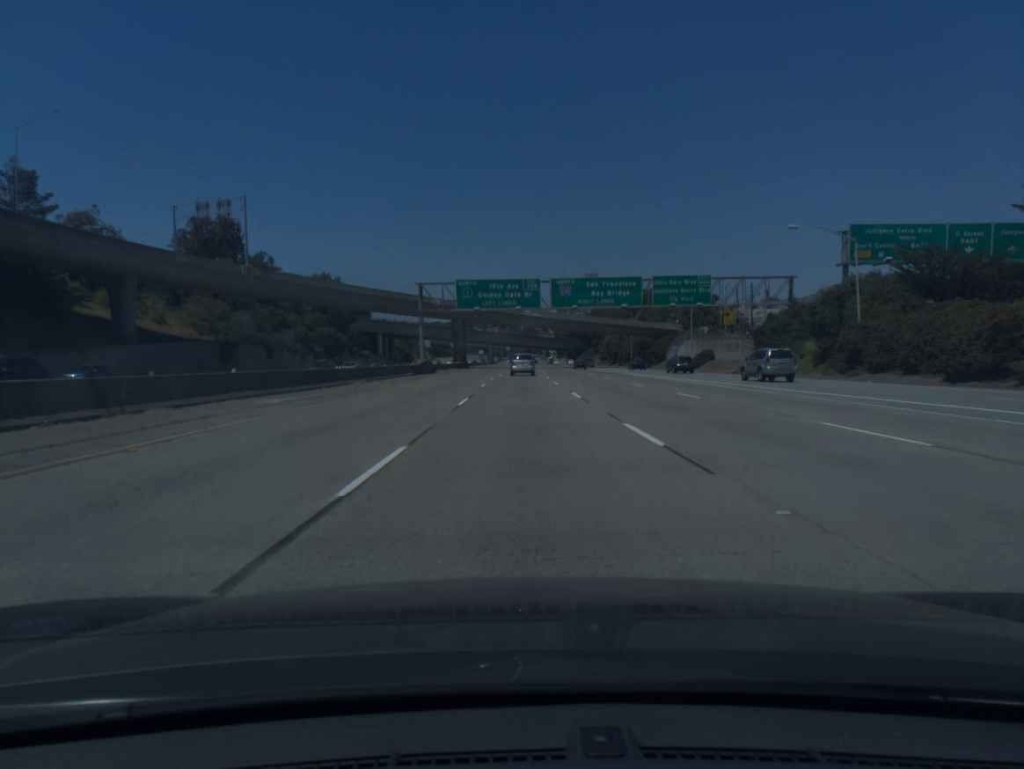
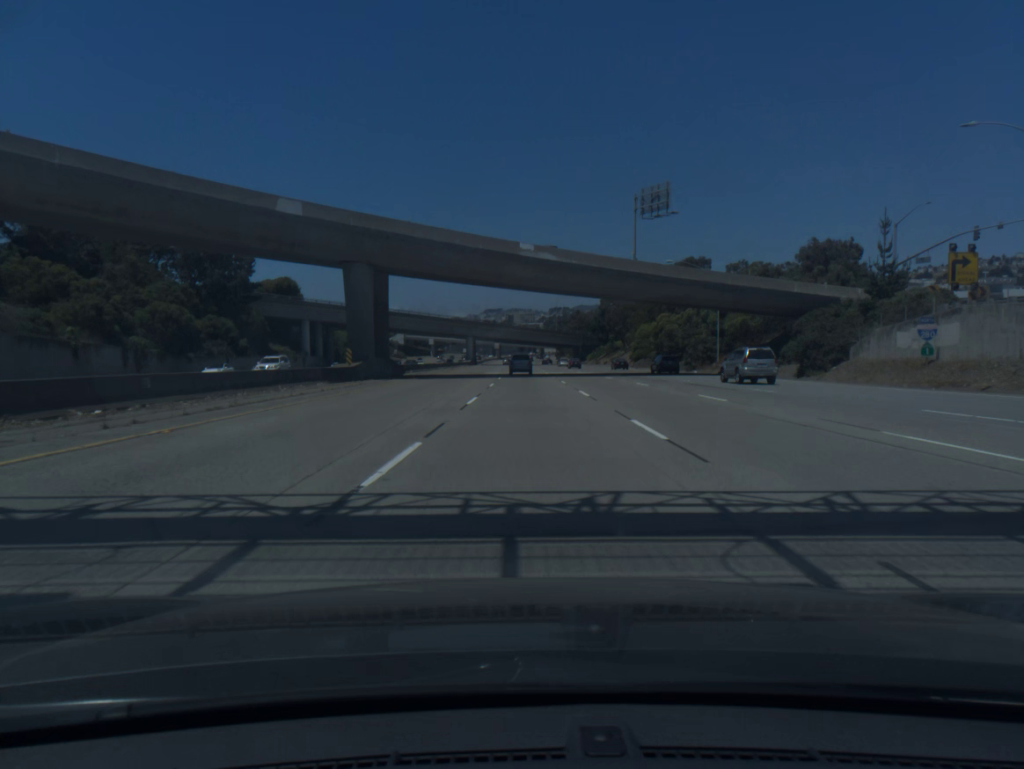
(+0.3, +70.5) m; +1°
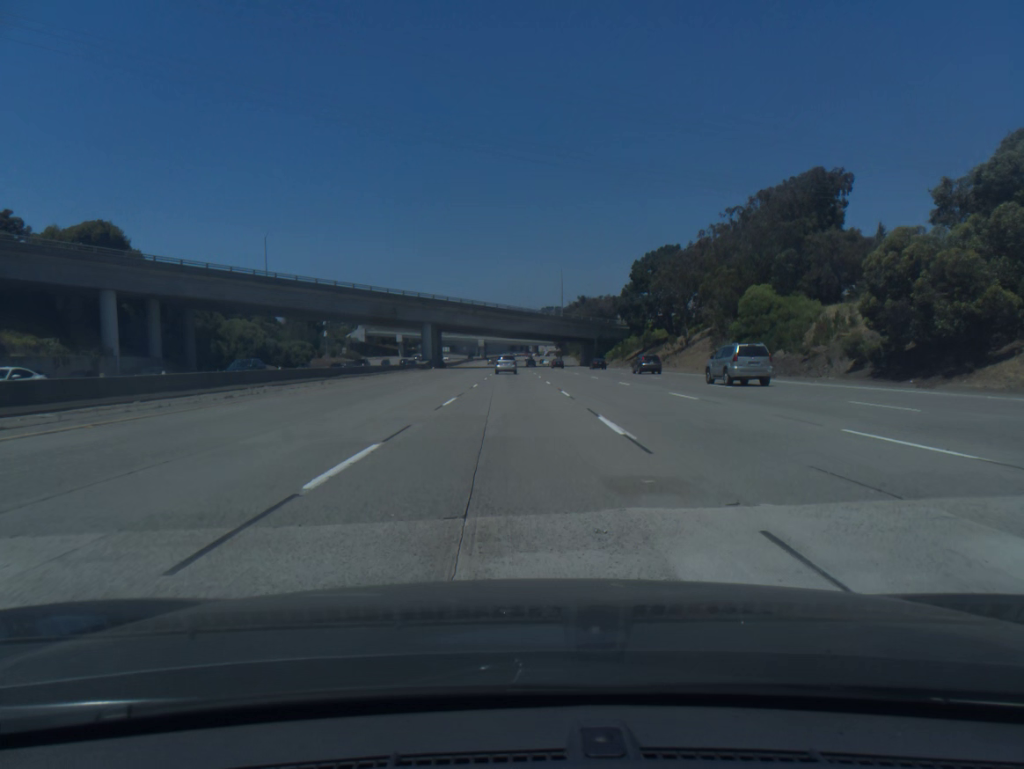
(+0.9, +71.3) m; +1°
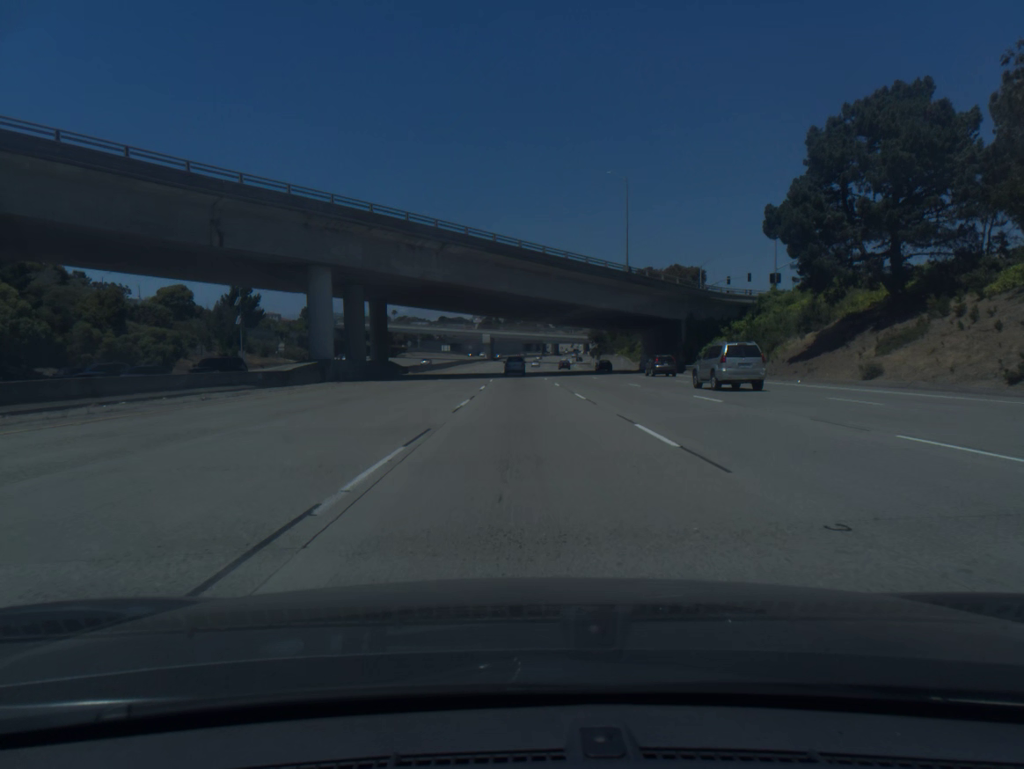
(-0.8, +72.0) m; -1°
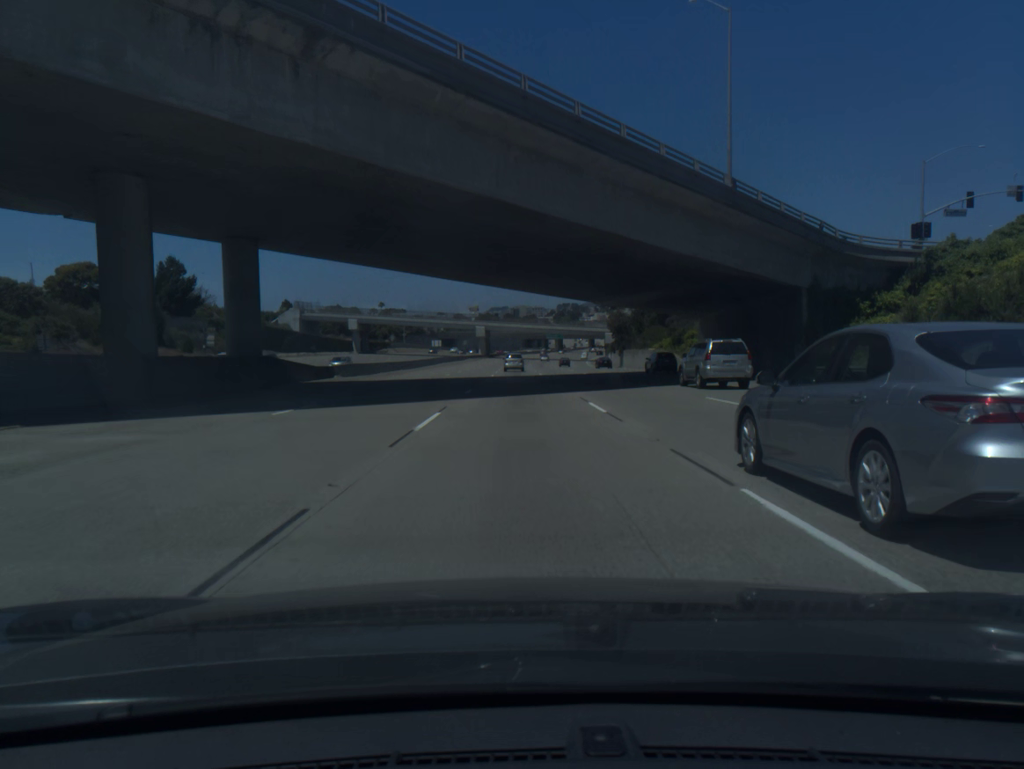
(-0.1, +36.1) m; 0°
